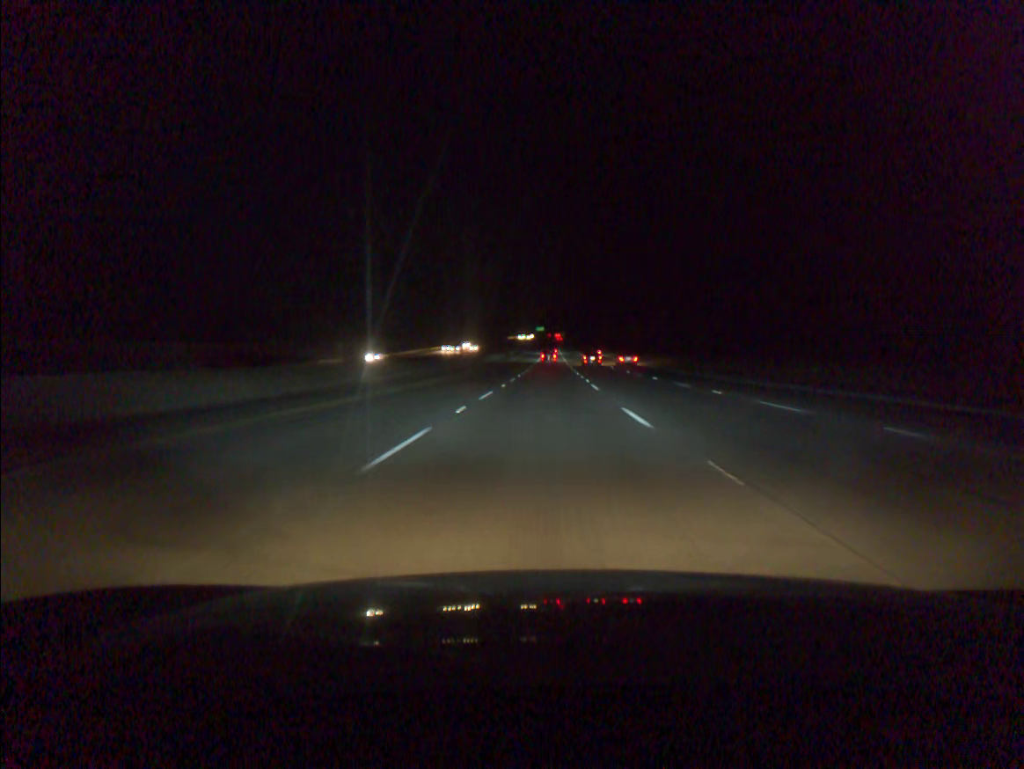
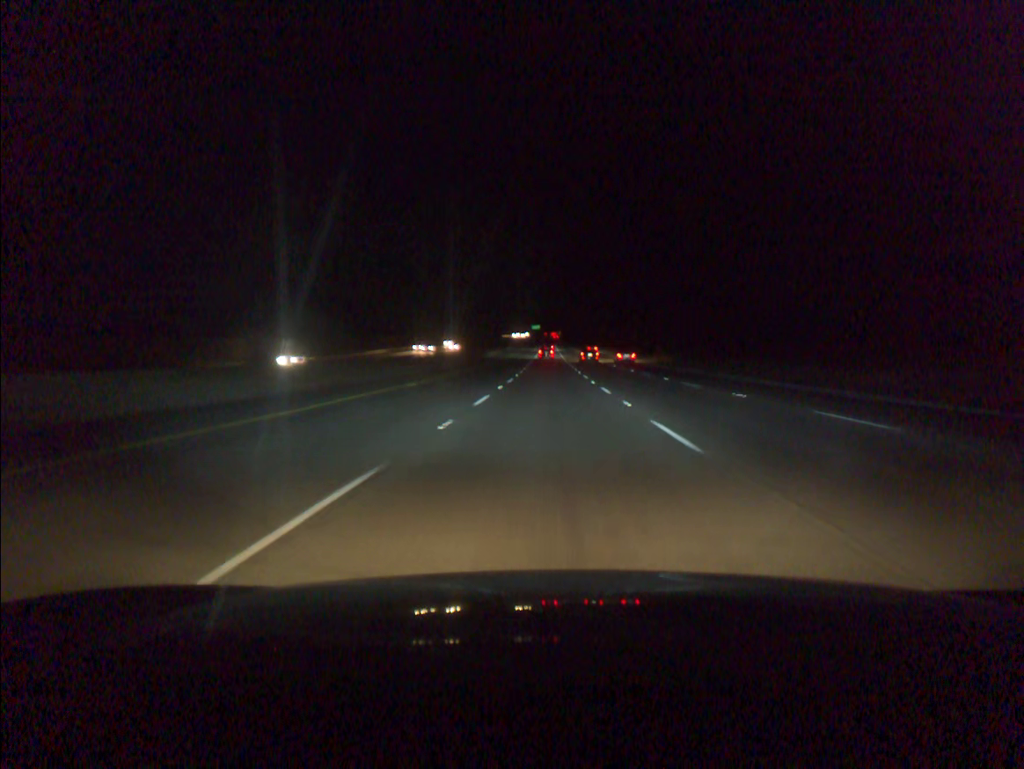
(0.0, +18.2) m; 0°
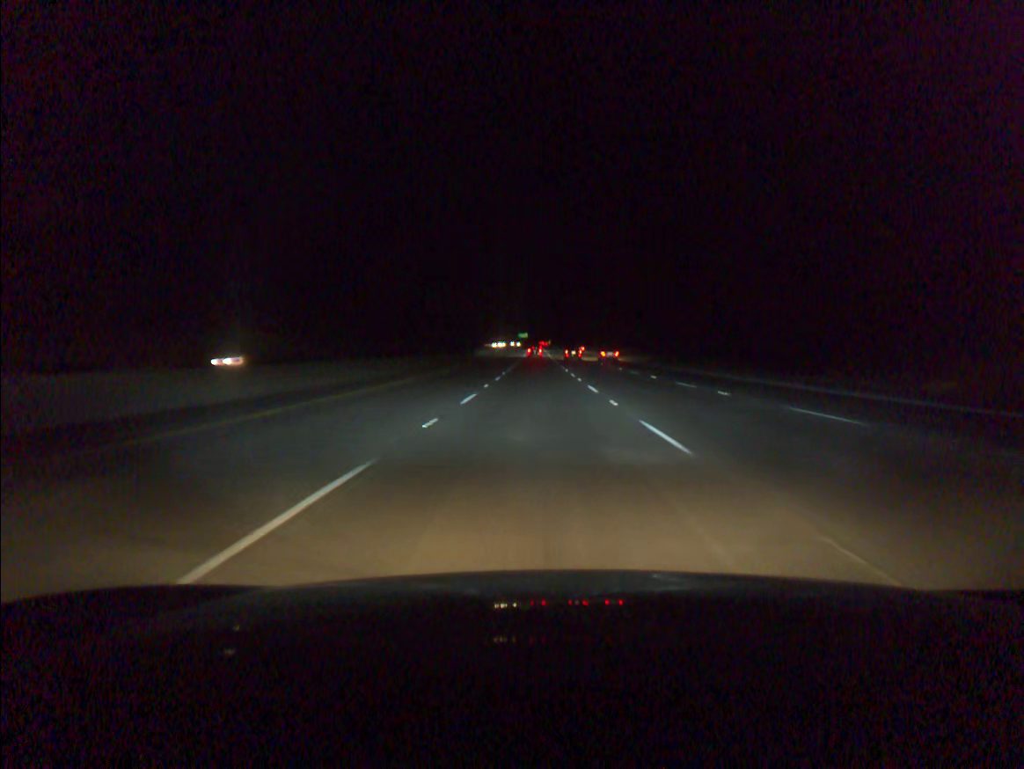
(+0.9, +72.8) m; +1°
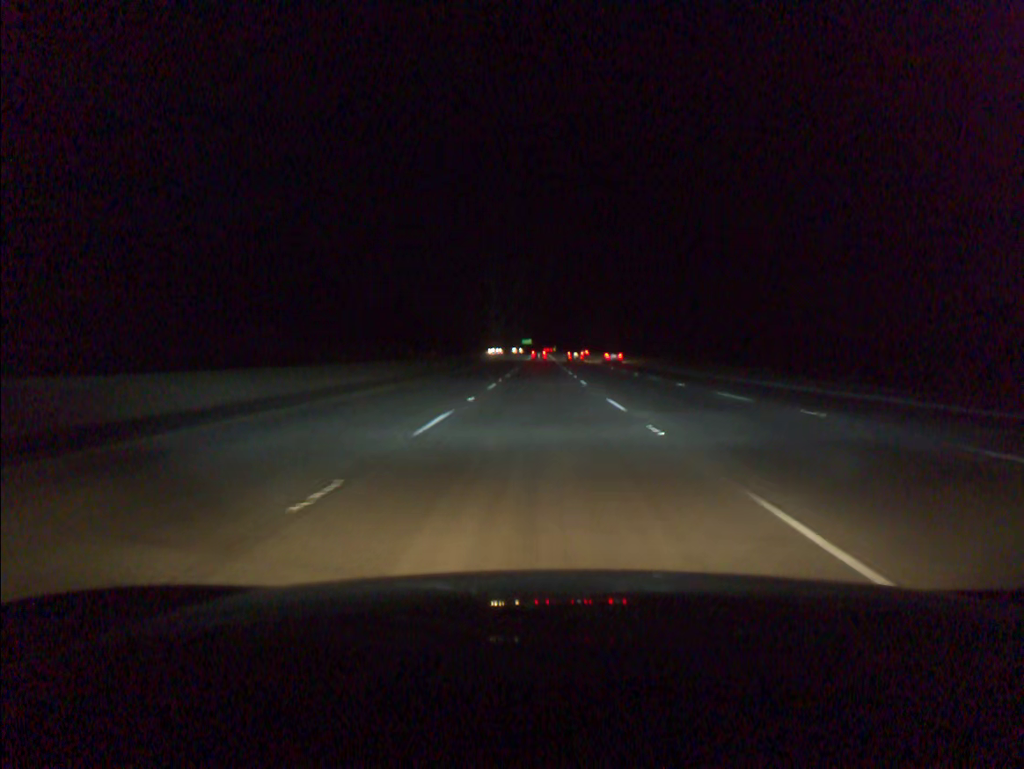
(-0.1, +36.2) m; 0°
